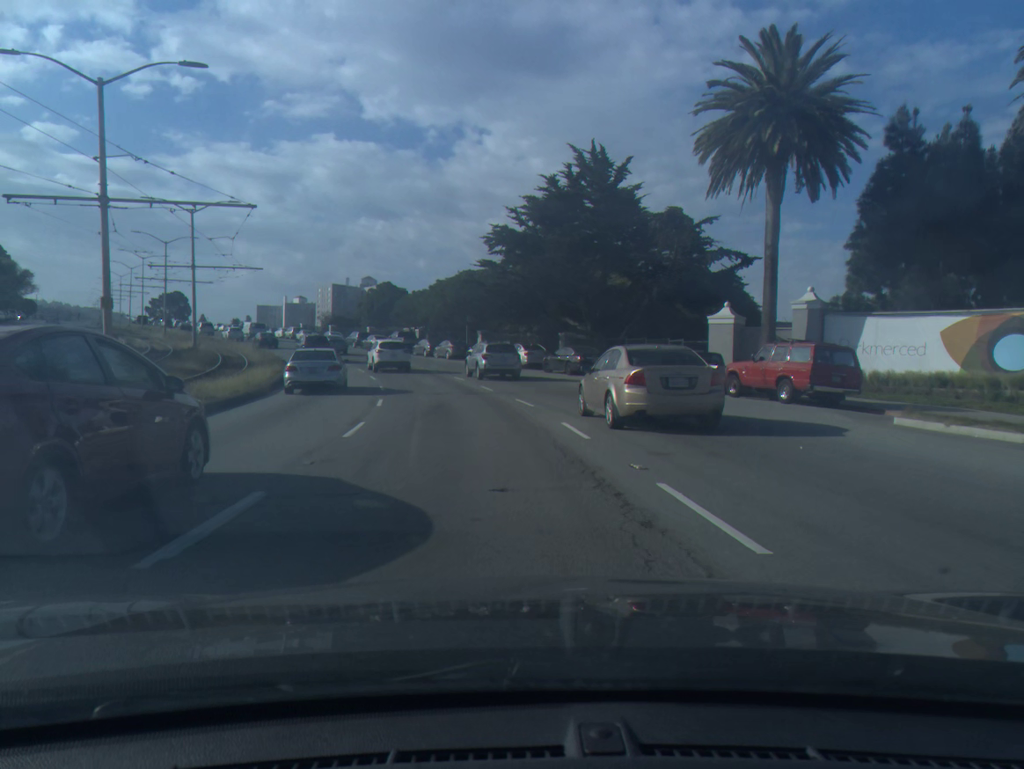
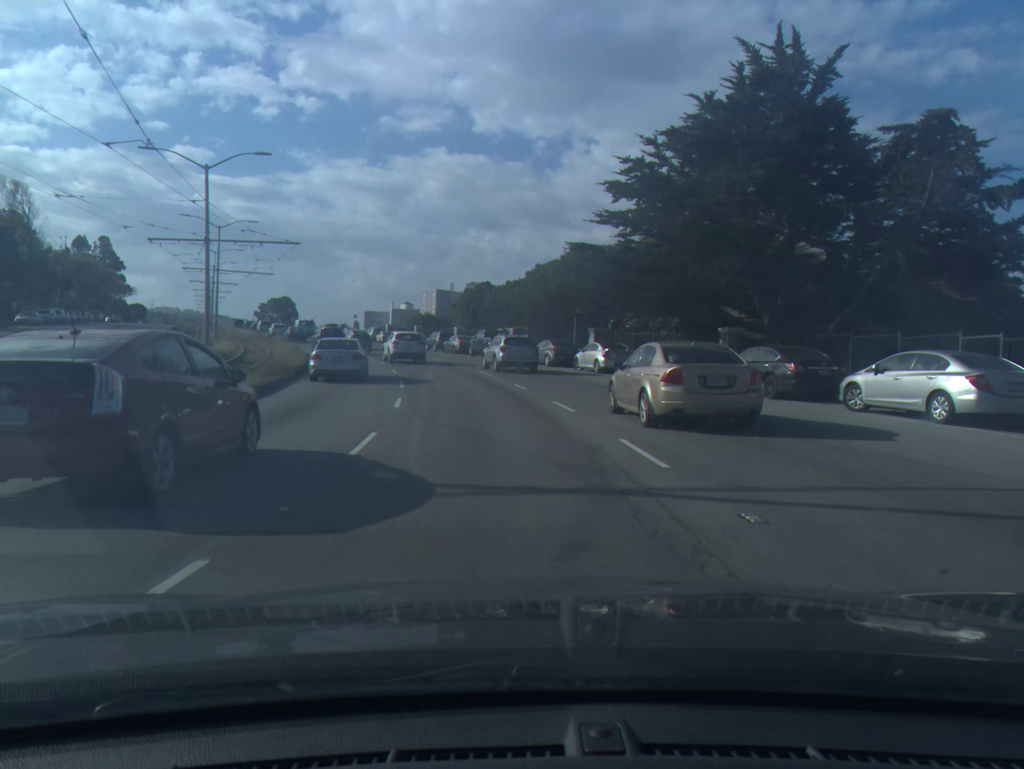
(-1.1, +17.7) m; -8°
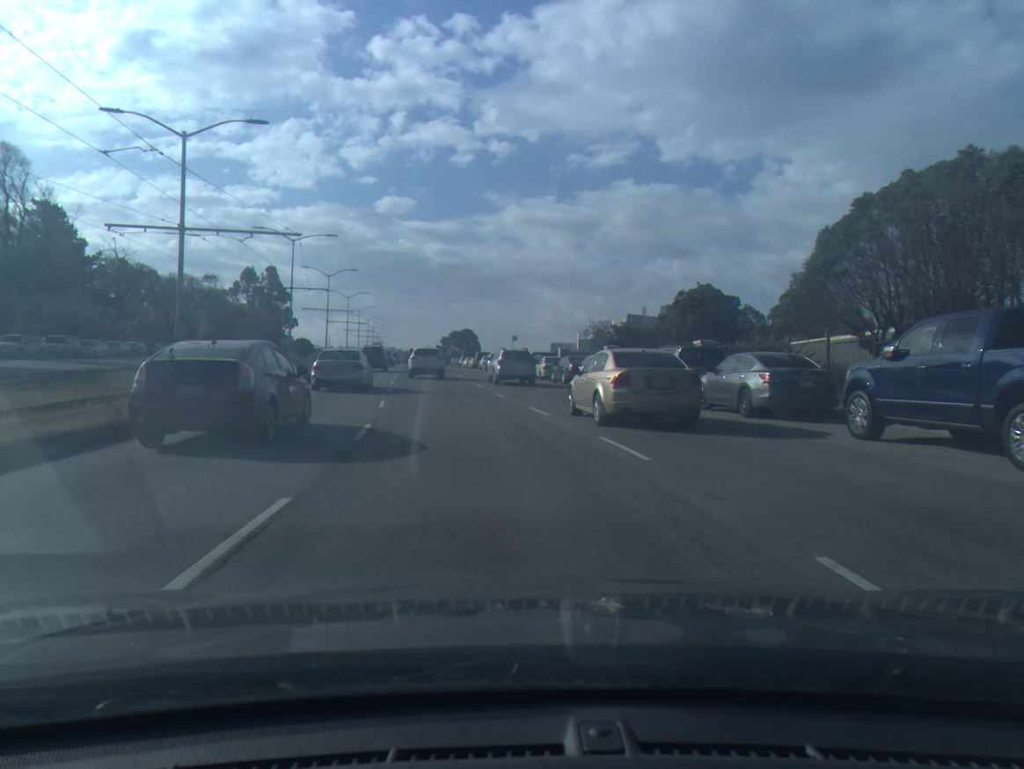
(-5.2, +42.5) m; -13°
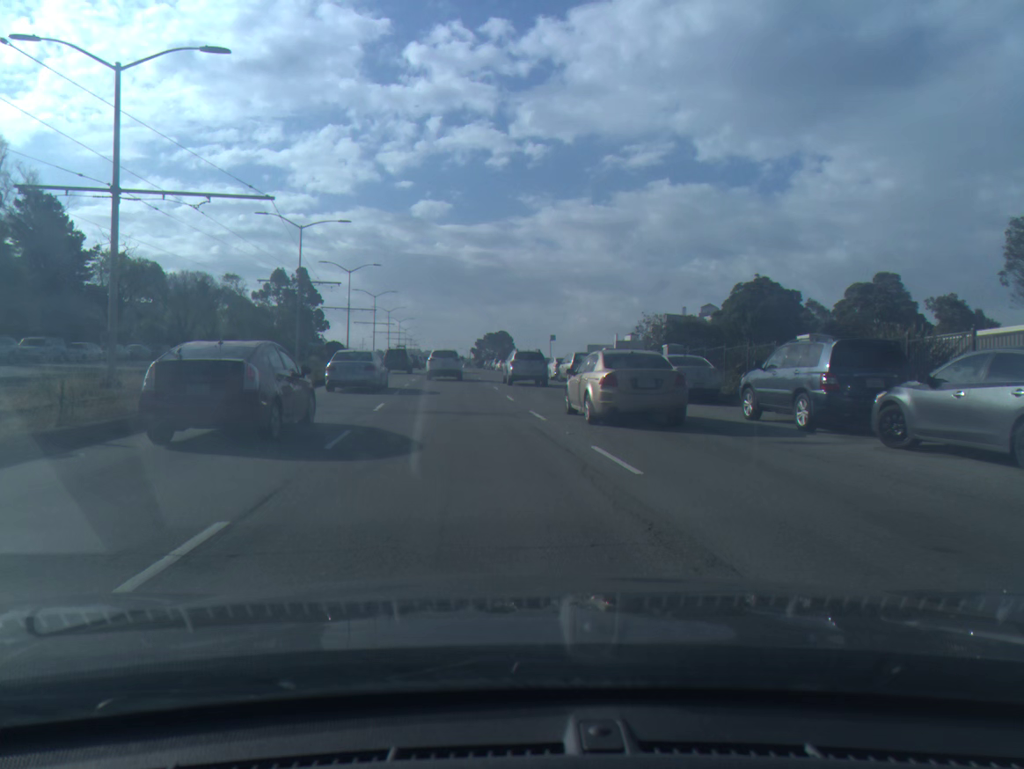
(-0.2, +8.5) m; -3°
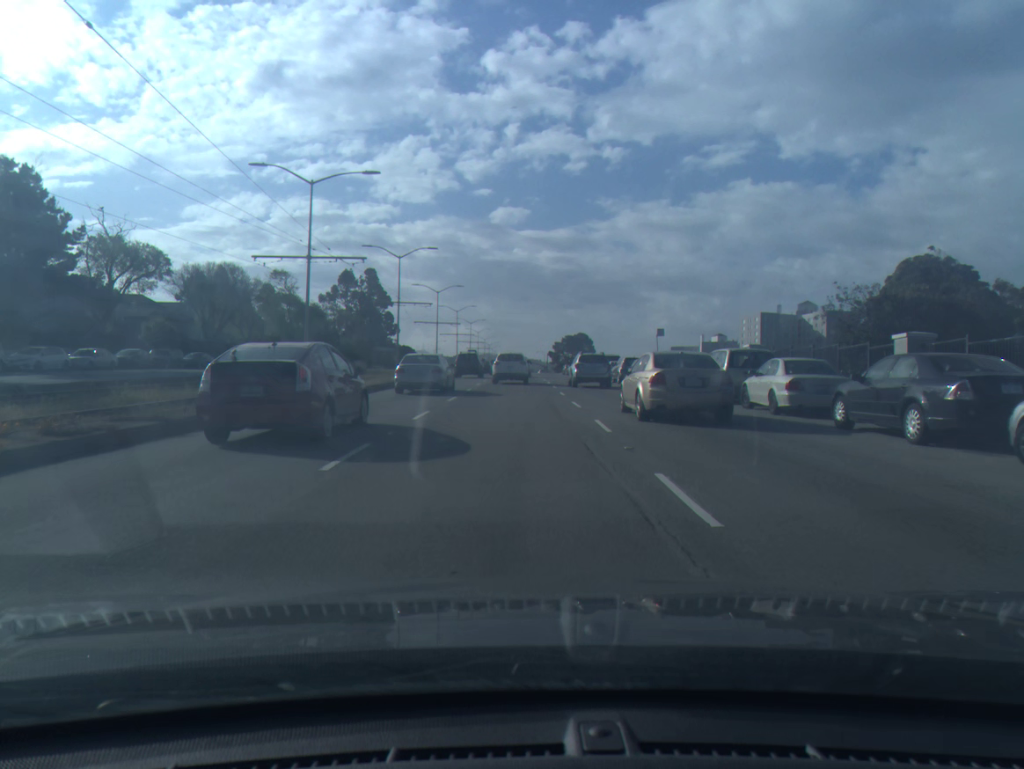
(-0.9, +17.2) m; -6°
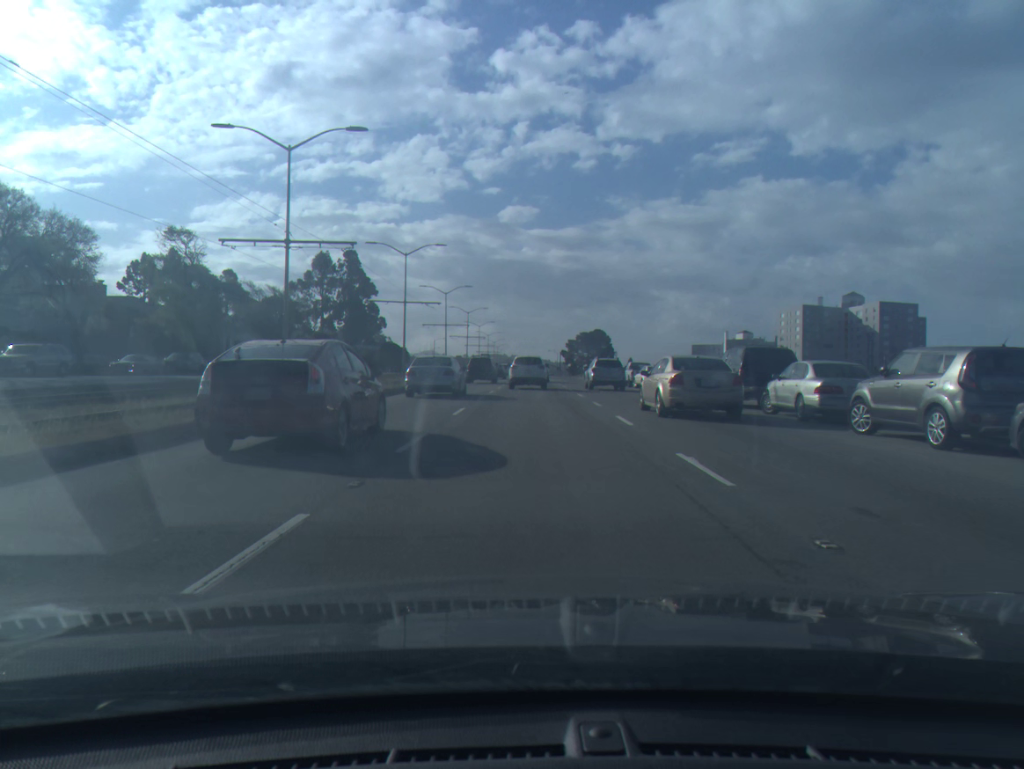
(-0.2, +34.7) m; 0°
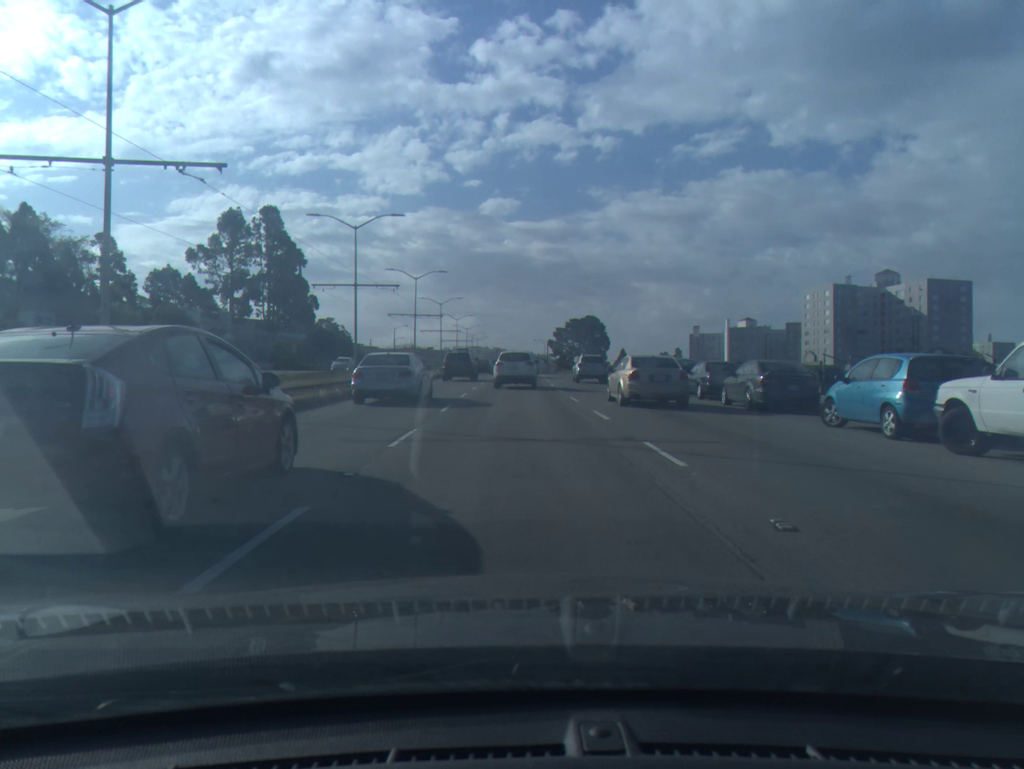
(+0.6, +43.4) m; +1°
